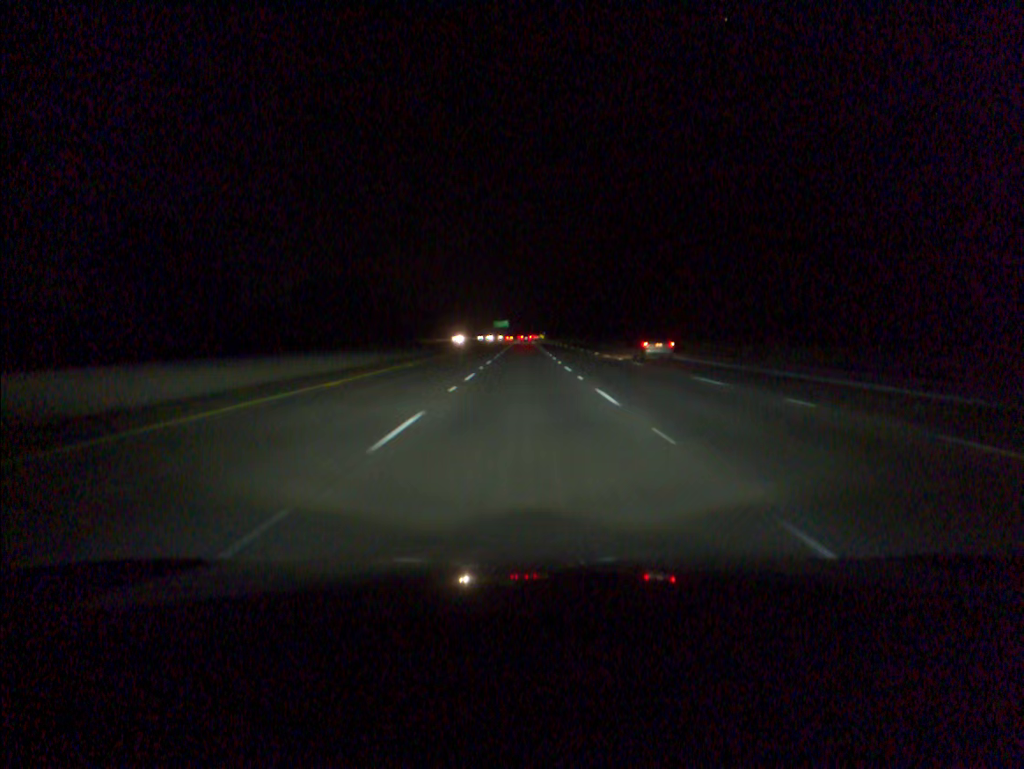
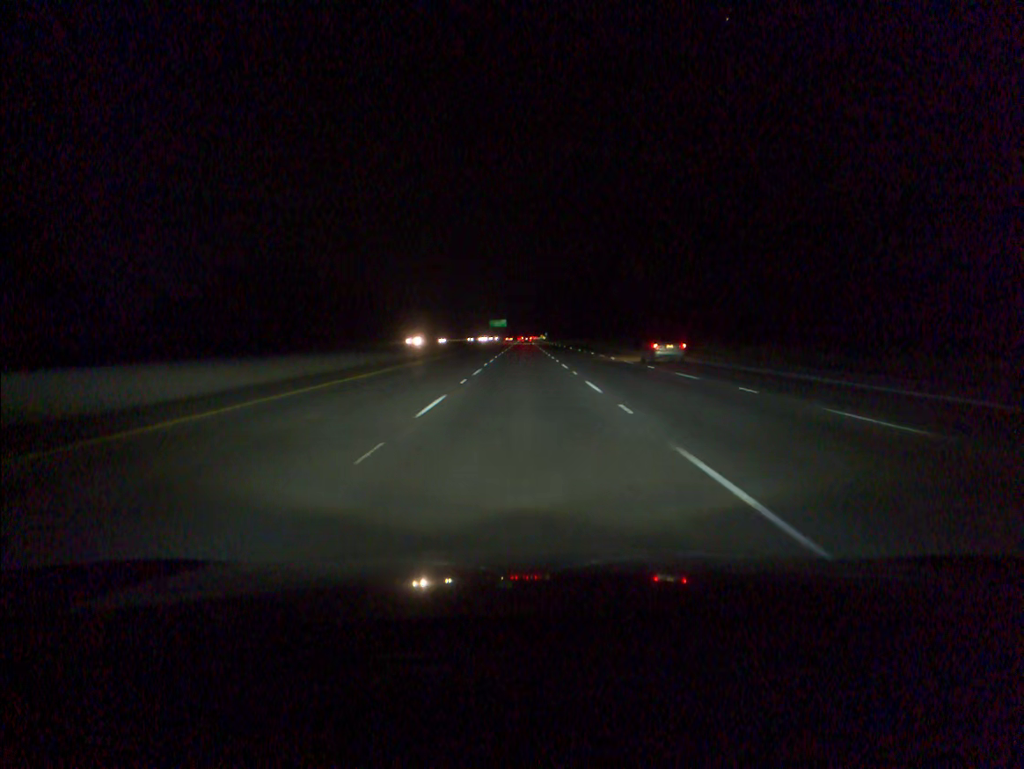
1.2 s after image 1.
(0.0, +39.9) m; 0°
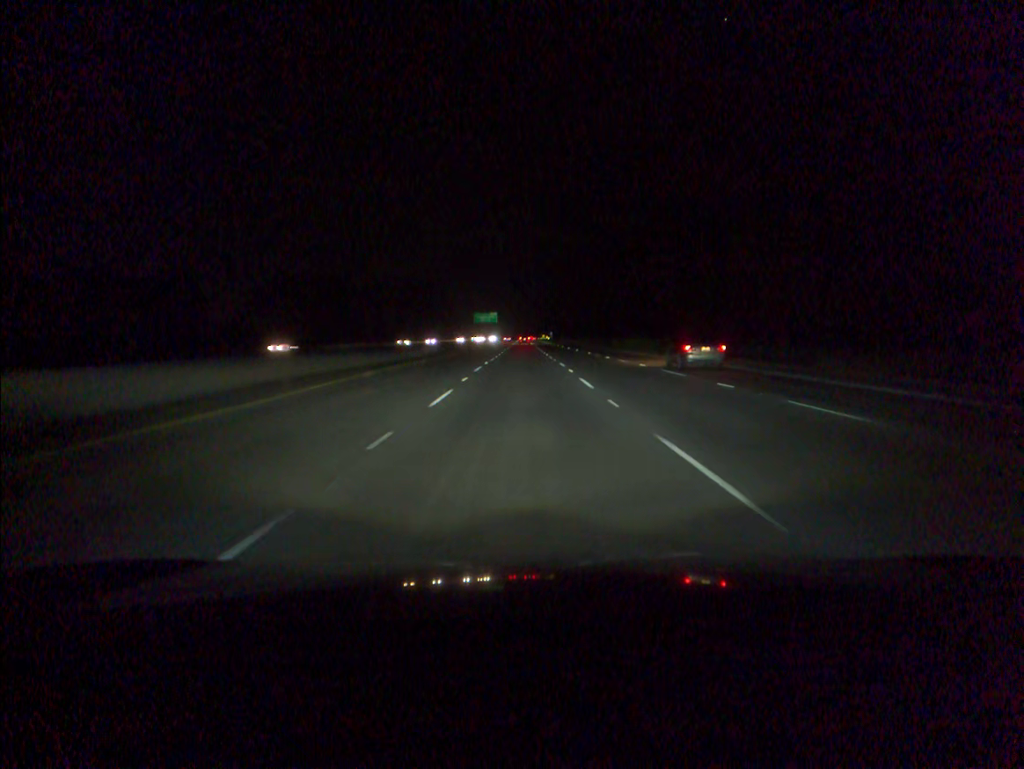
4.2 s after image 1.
(+0.1, +100.5) m; 0°
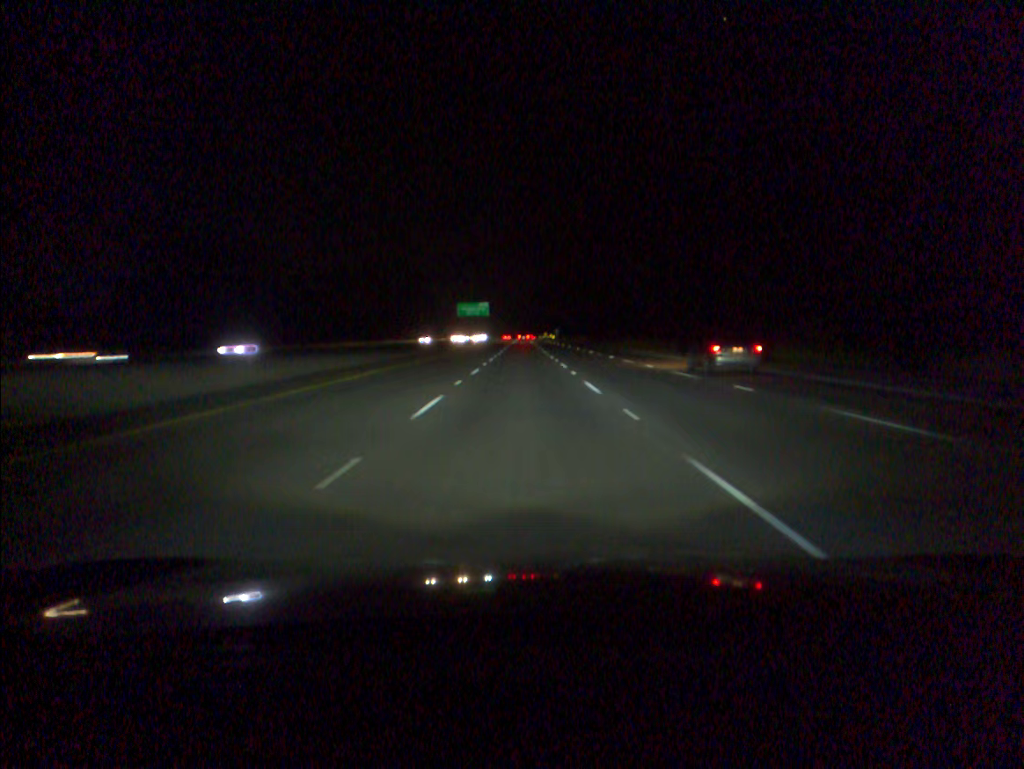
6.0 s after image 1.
(0.0, +60.7) m; 0°
